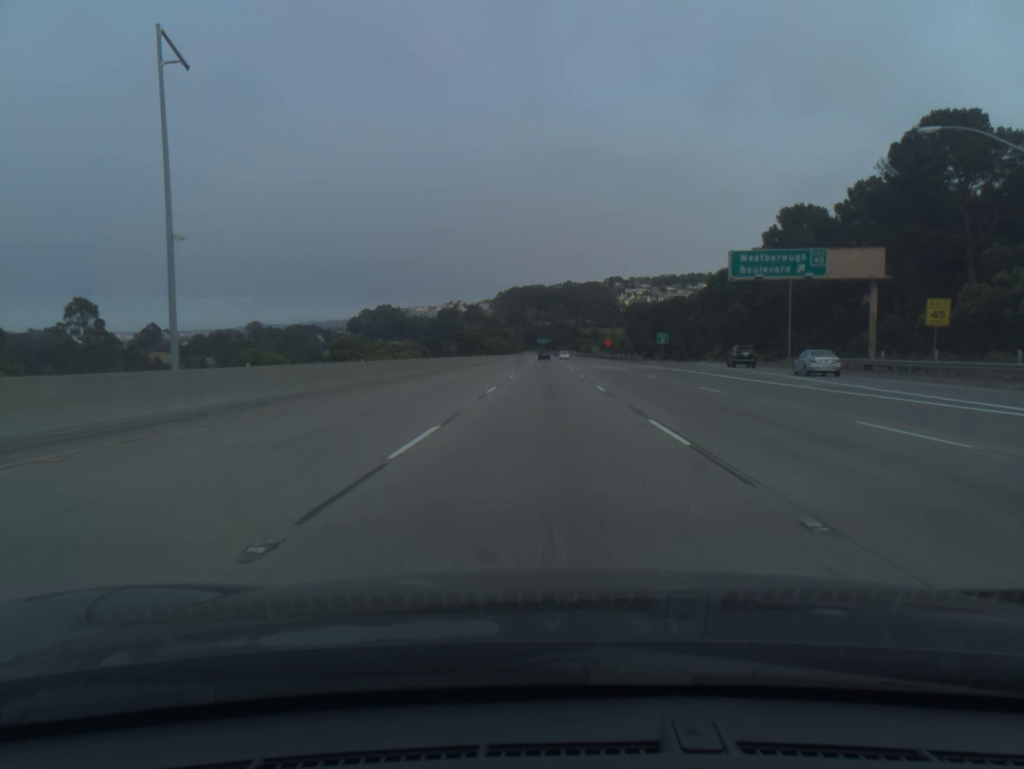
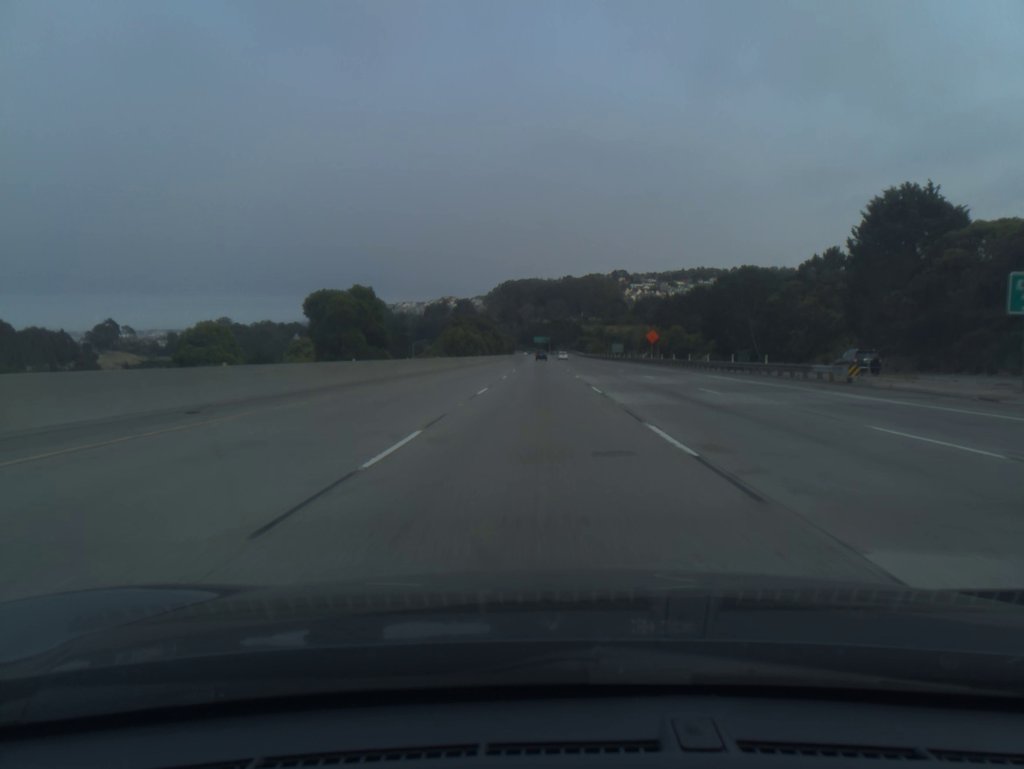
(+0.3, +74.1) m; 0°
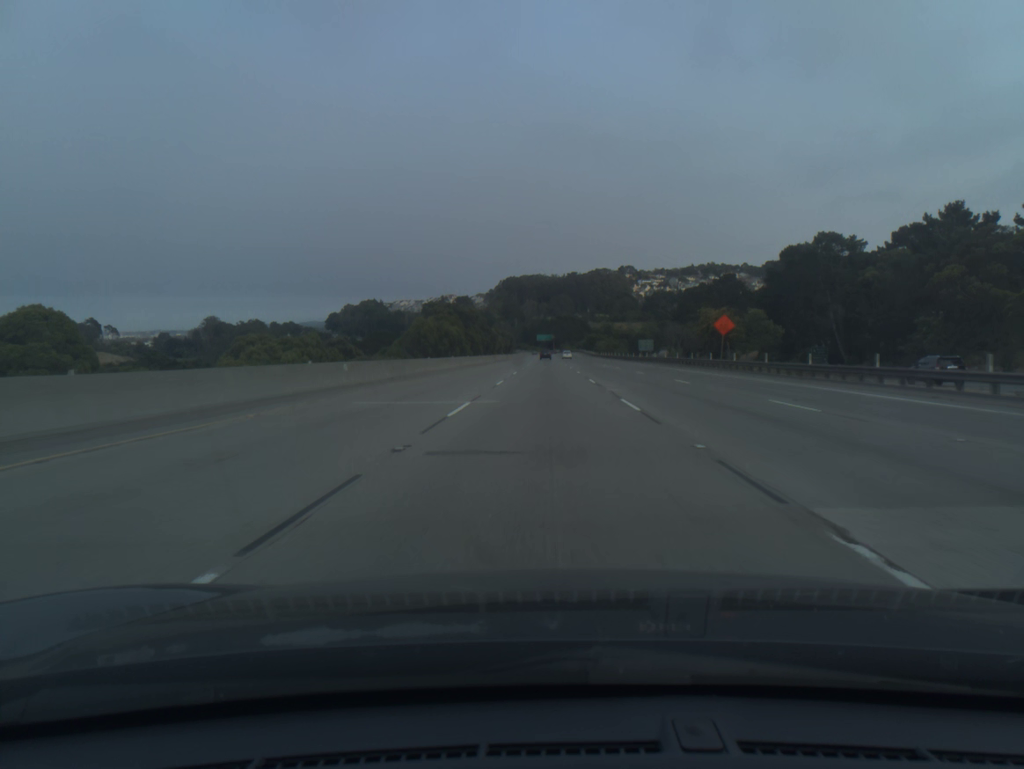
(-0.1, +37.0) m; 0°
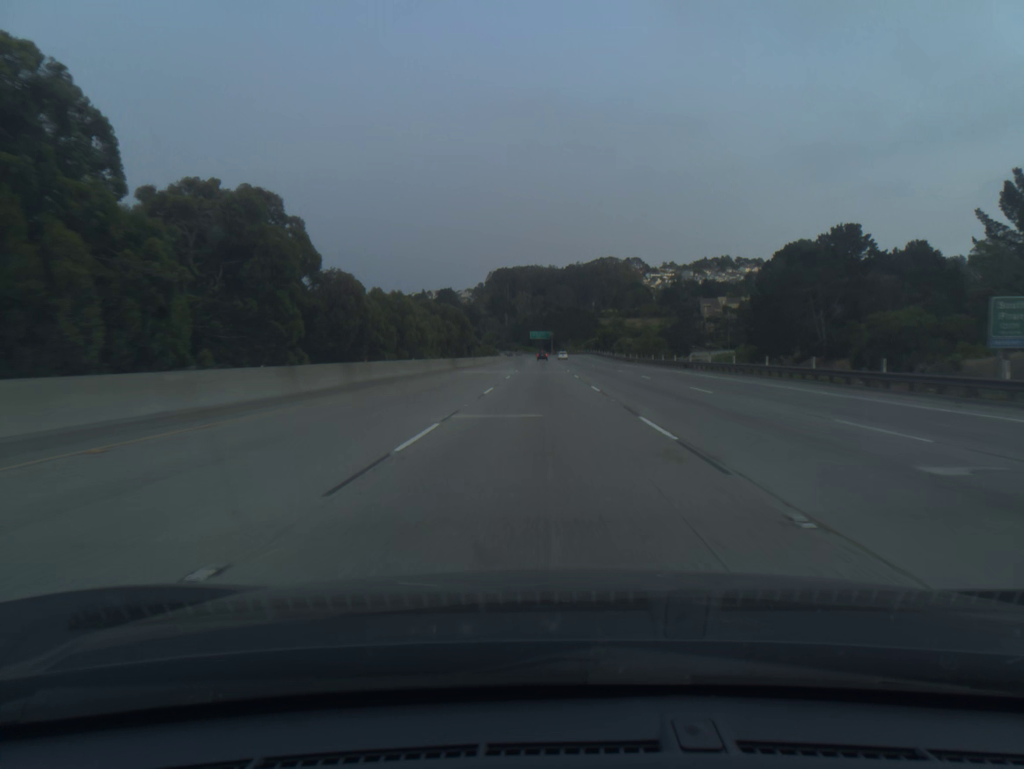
(+0.5, +92.6) m; 0°
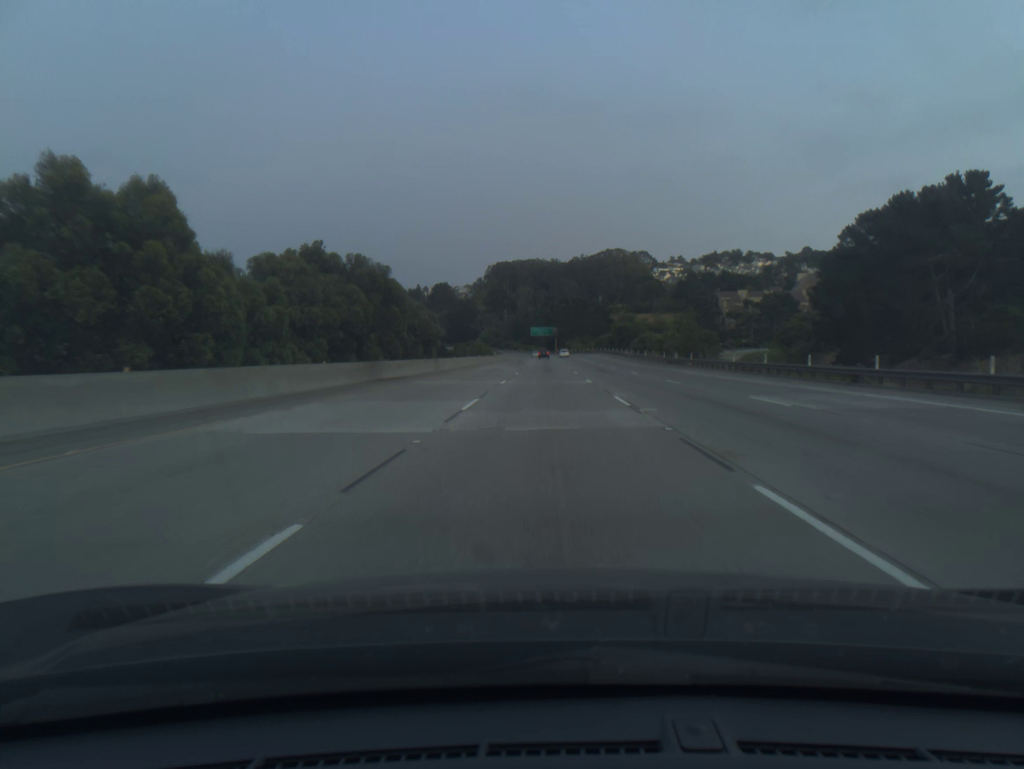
(-0.1, +37.1) m; 0°
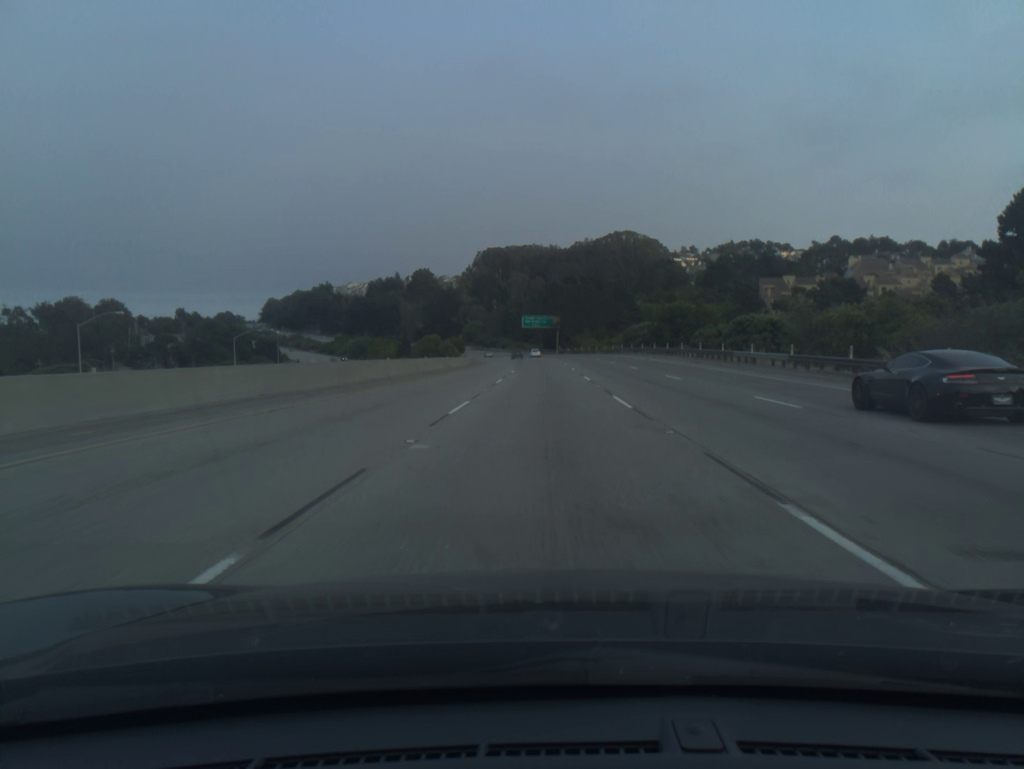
(+0.2, +74.1) m; 0°
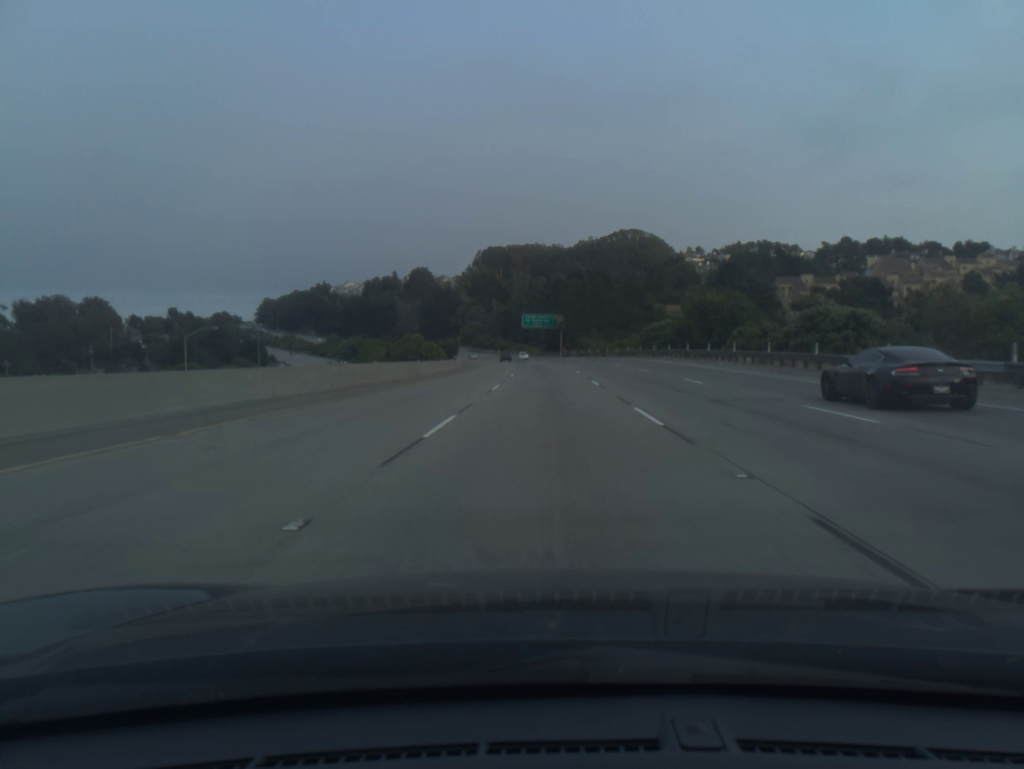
(0.0, +18.5) m; 0°
